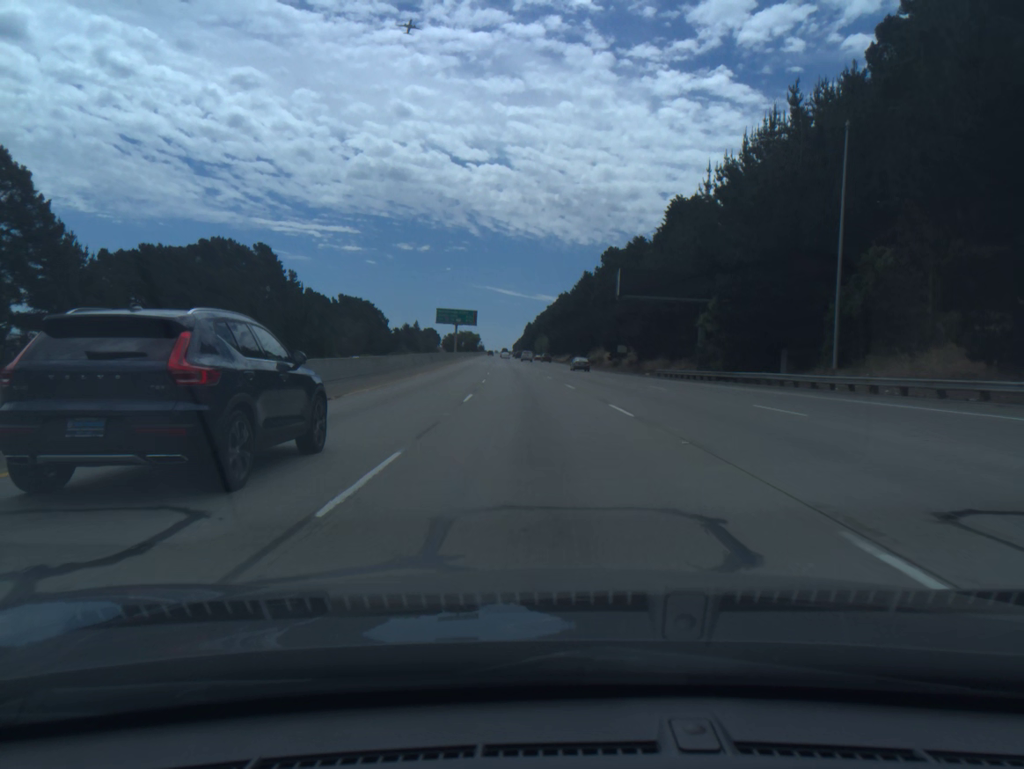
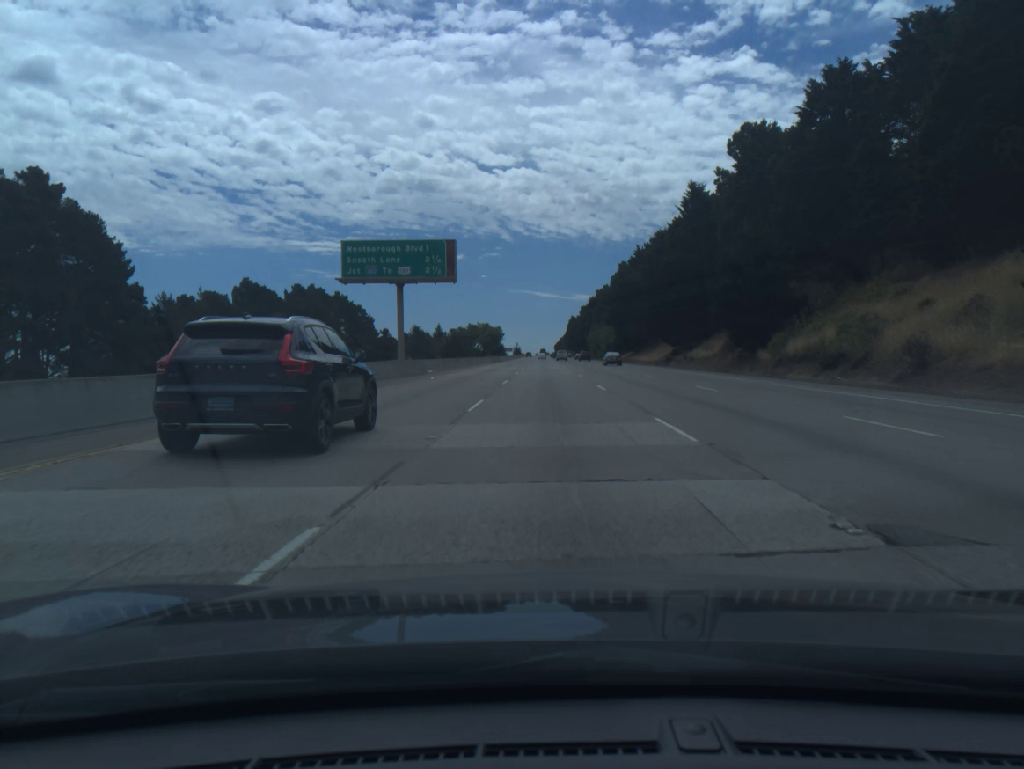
(-3.7, +91.7) m; -3°
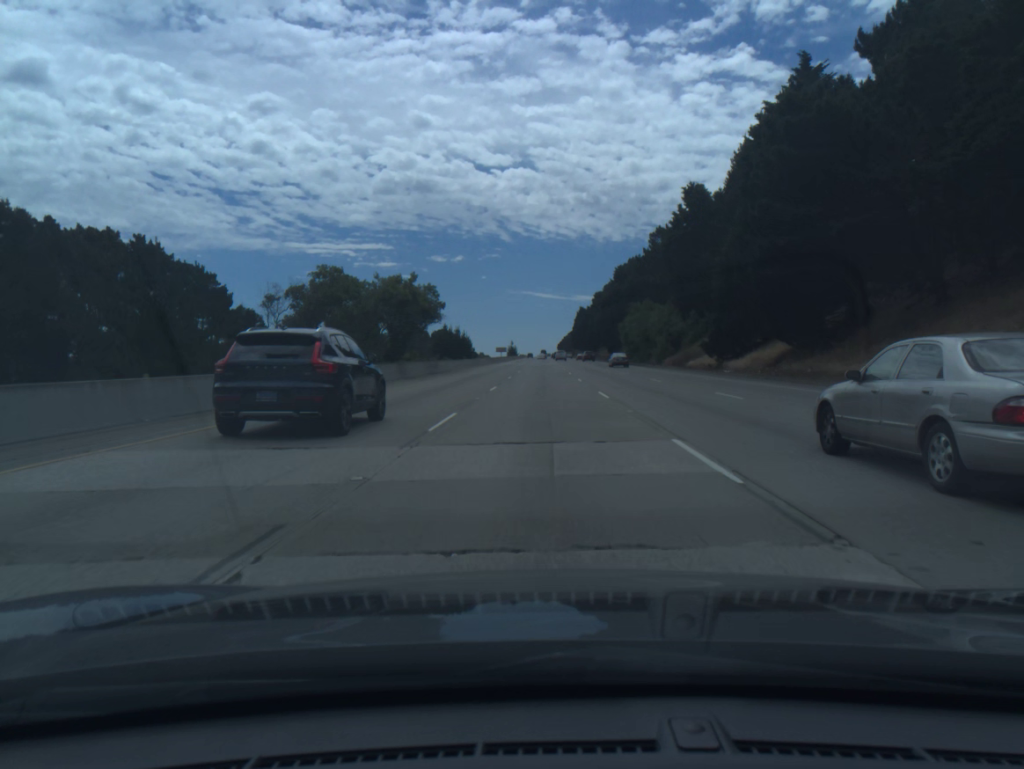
(+0.2, +91.6) m; 0°
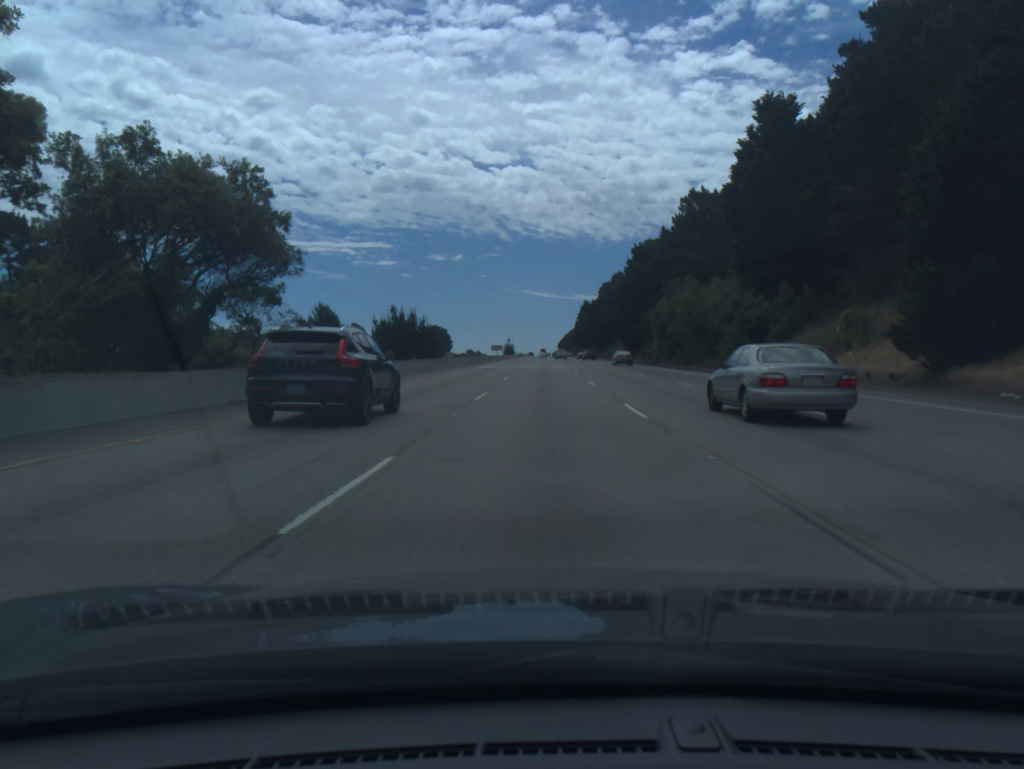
(0.0, +36.6) m; 0°
